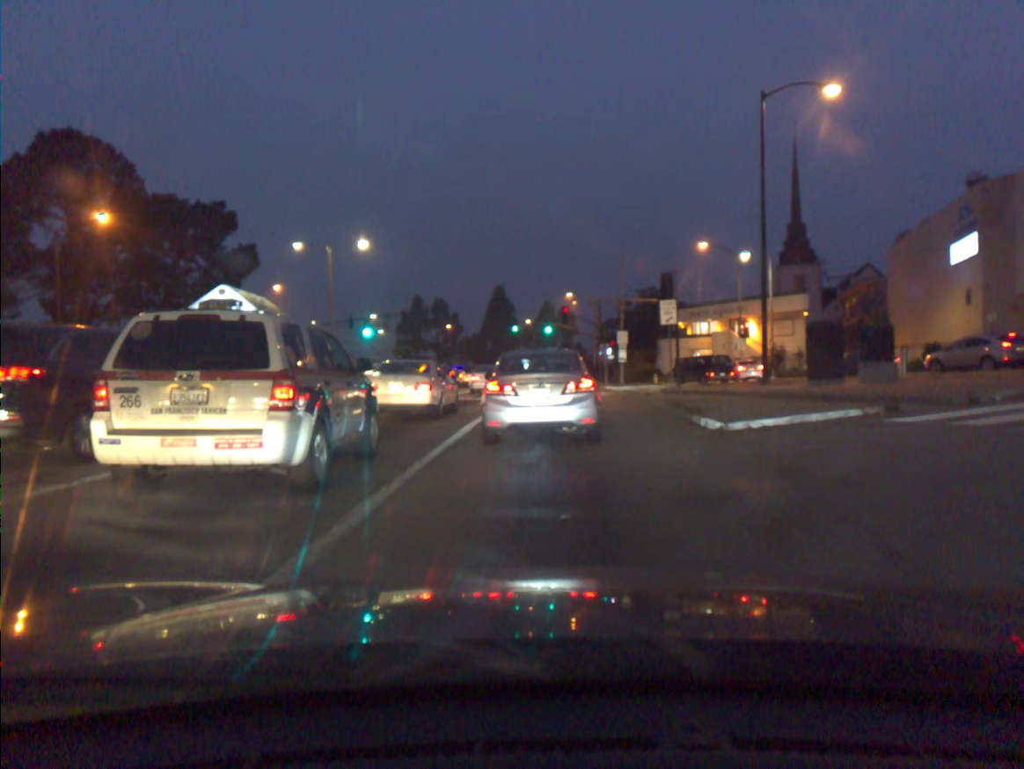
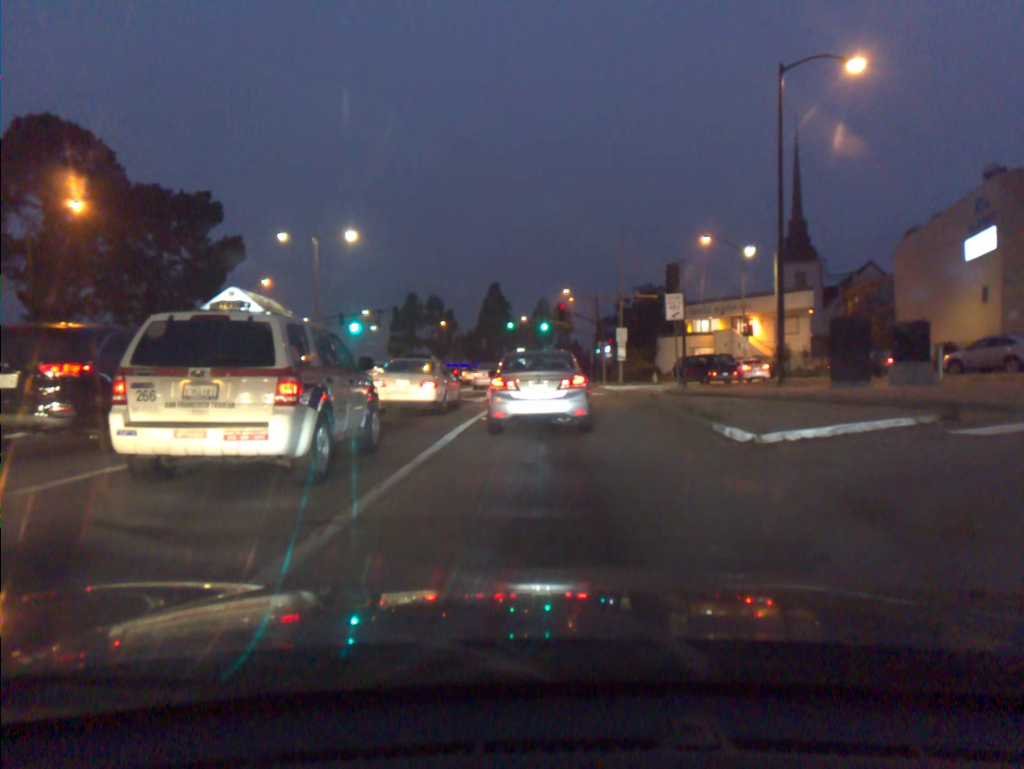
(0.0, +2.1) m; 0°
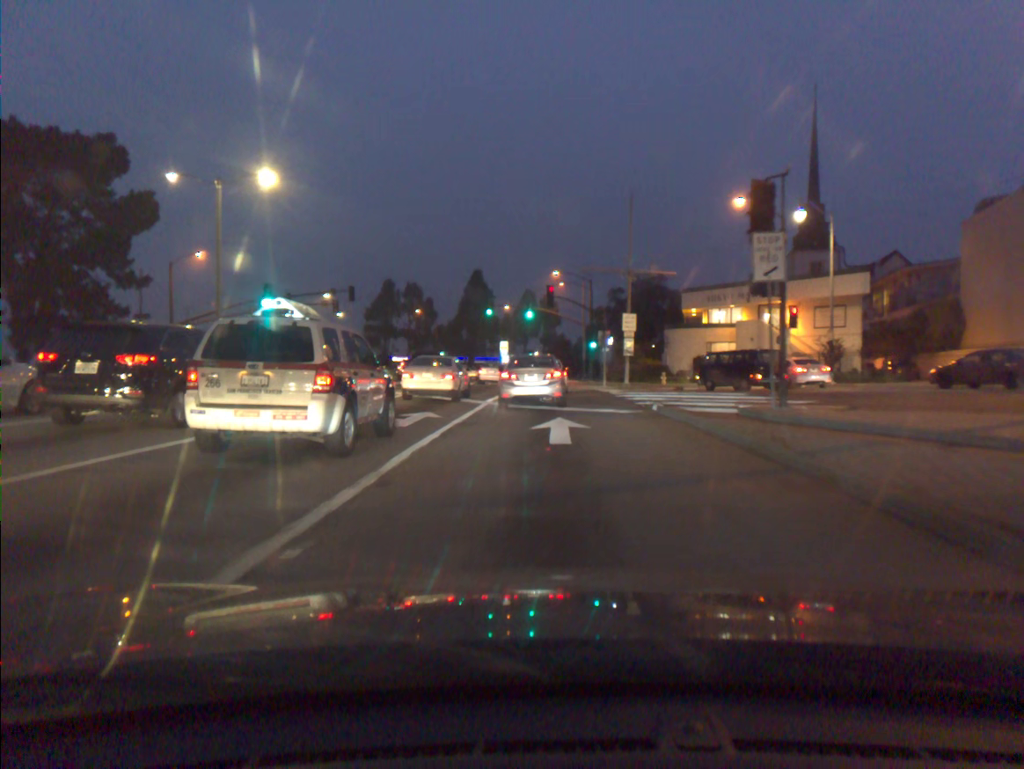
(+0.2, +12.4) m; +1°
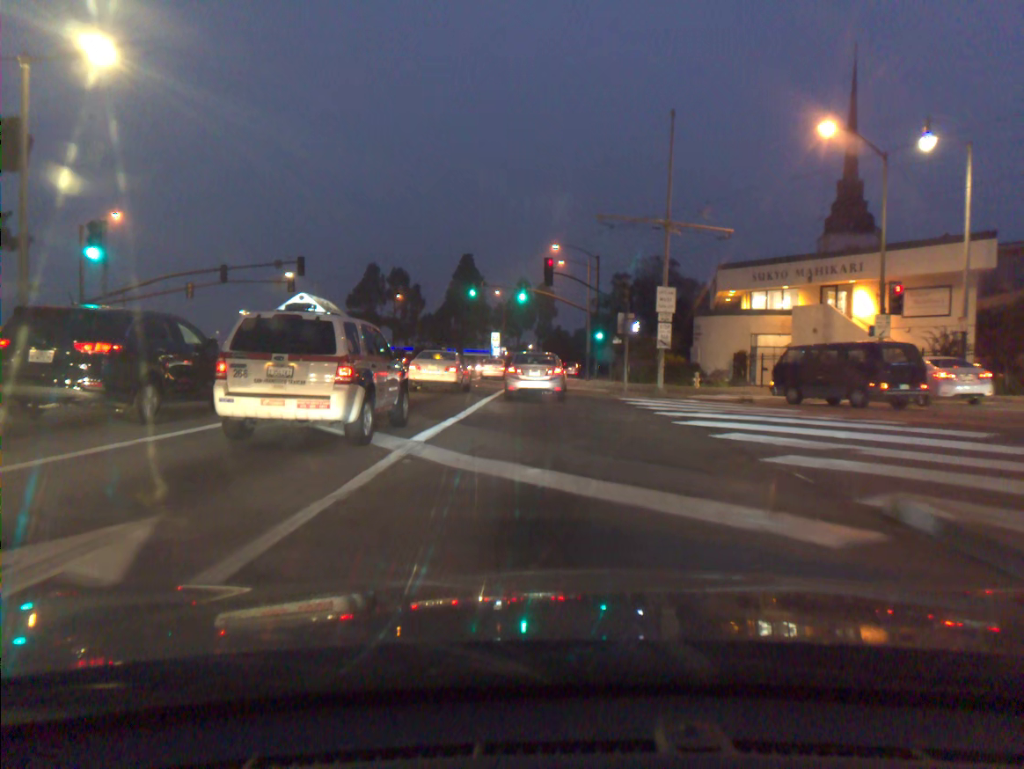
(+0.1, +12.9) m; 0°
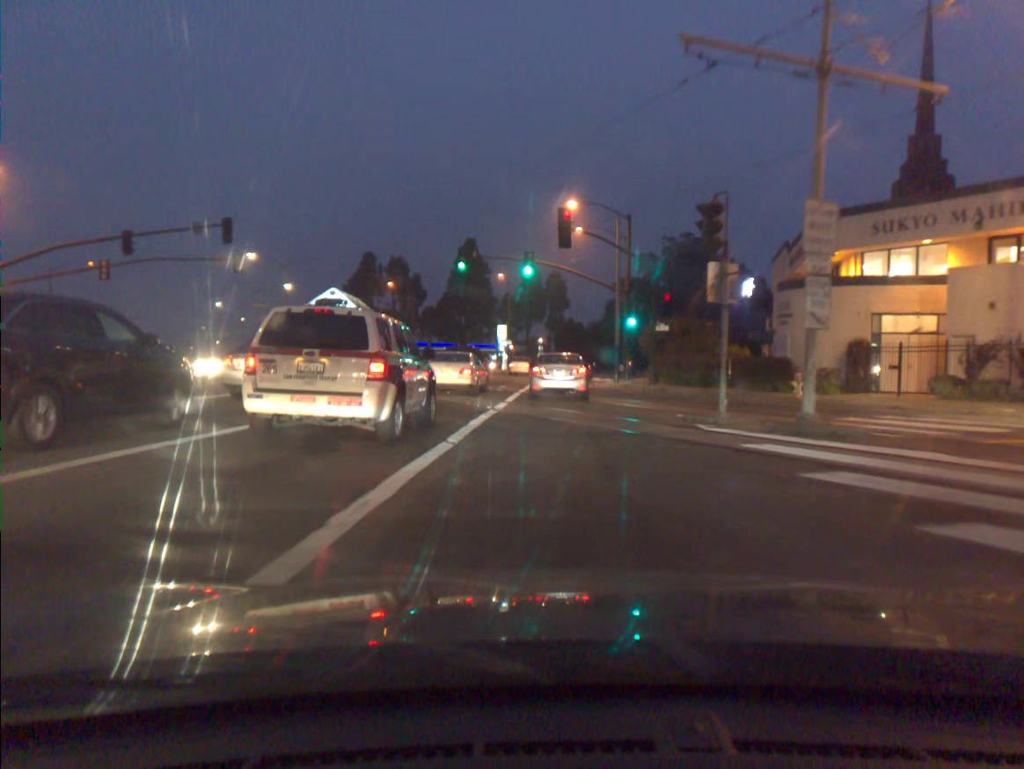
(-0.1, +14.5) m; -1°
